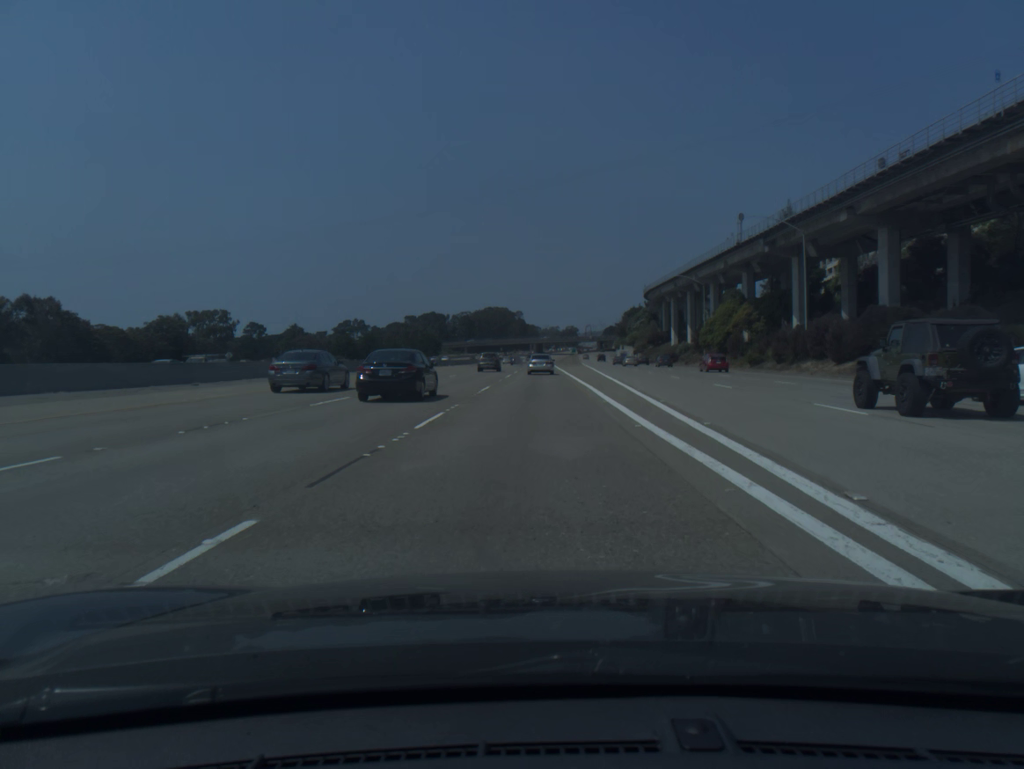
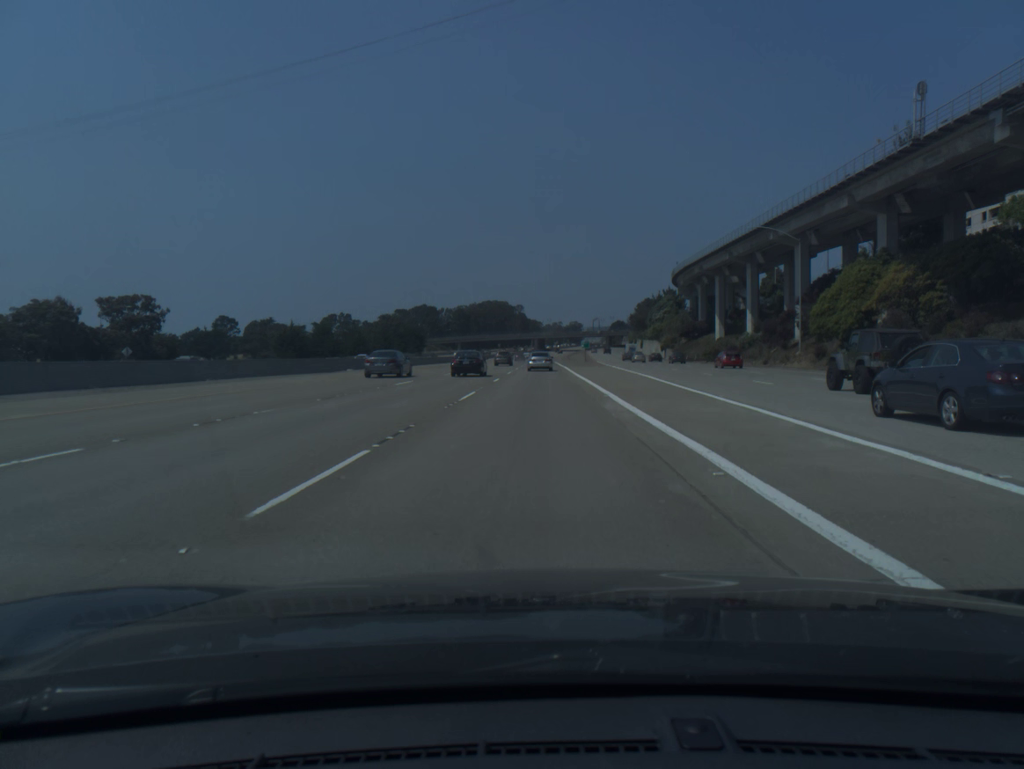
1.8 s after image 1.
(-0.1, +42.9) m; 0°
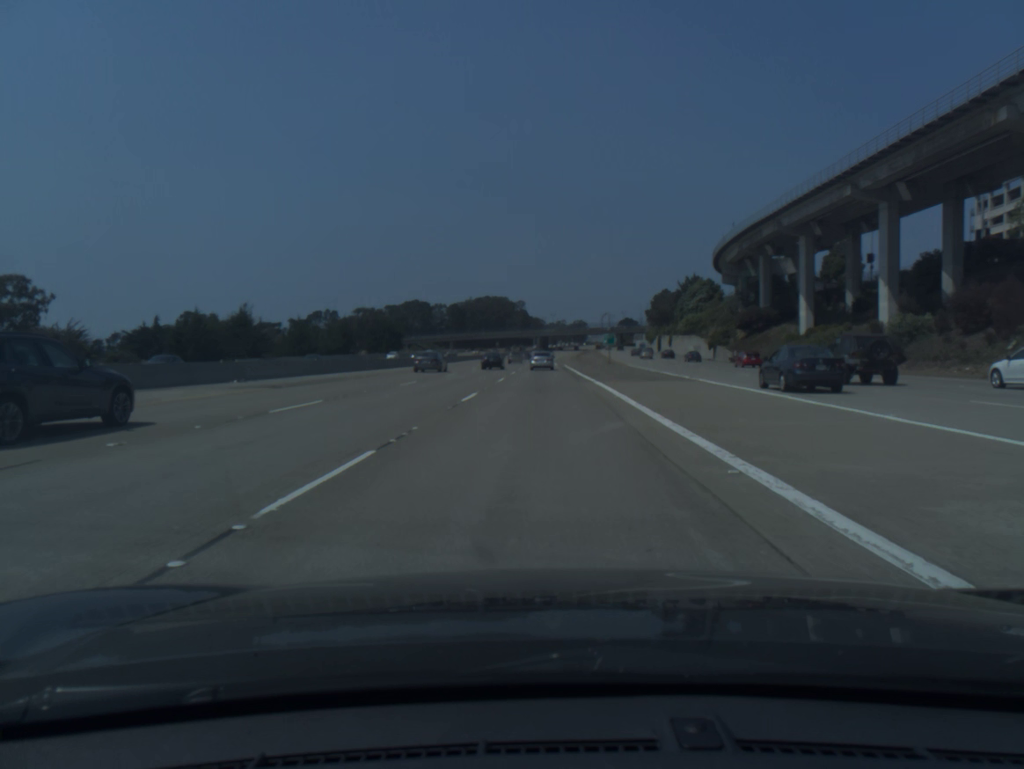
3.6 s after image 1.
(-0.1, +43.8) m; 0°
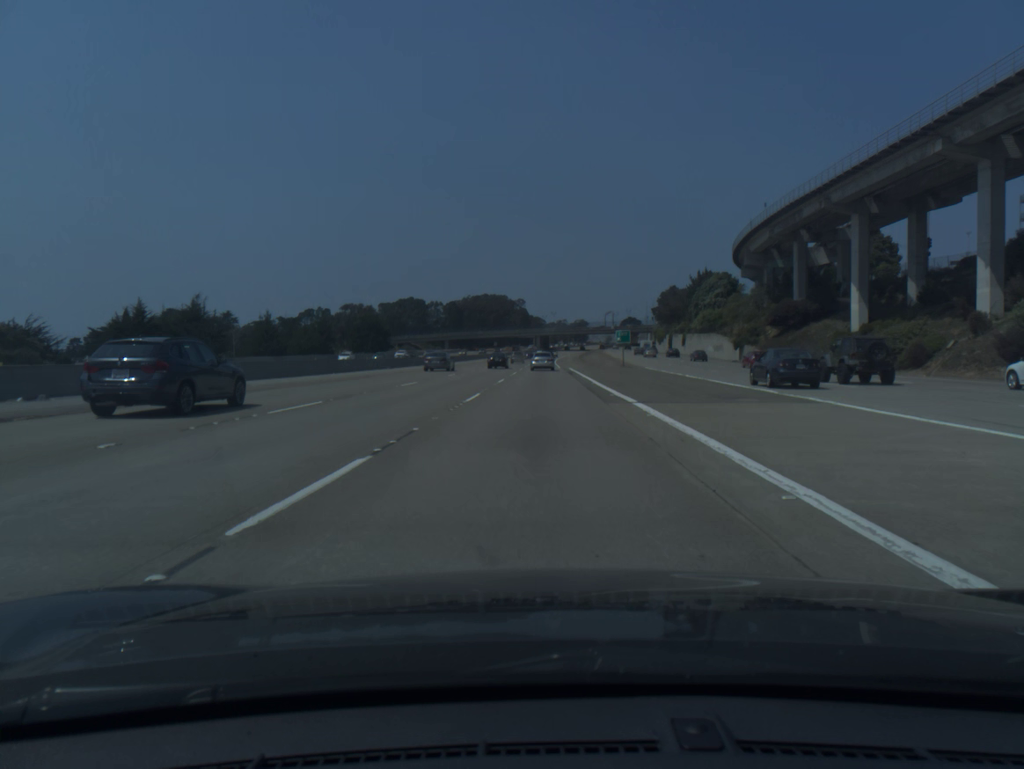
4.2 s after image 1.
(0.0, +14.8) m; 0°
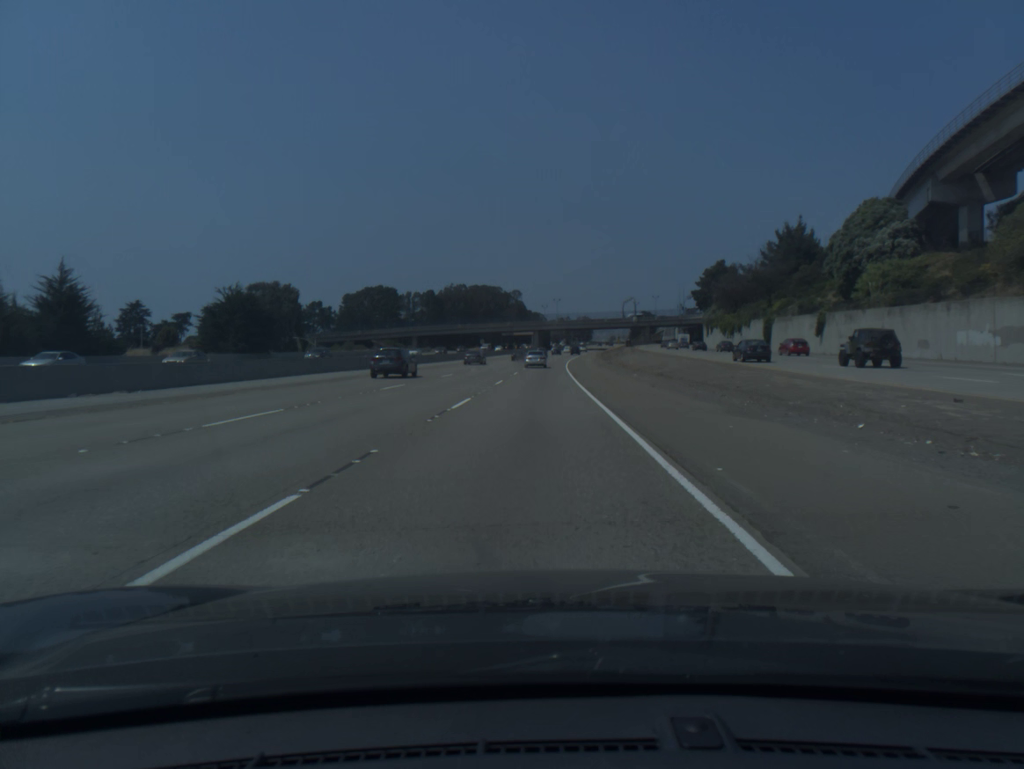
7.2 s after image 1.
(+0.3, +75.4) m; 0°
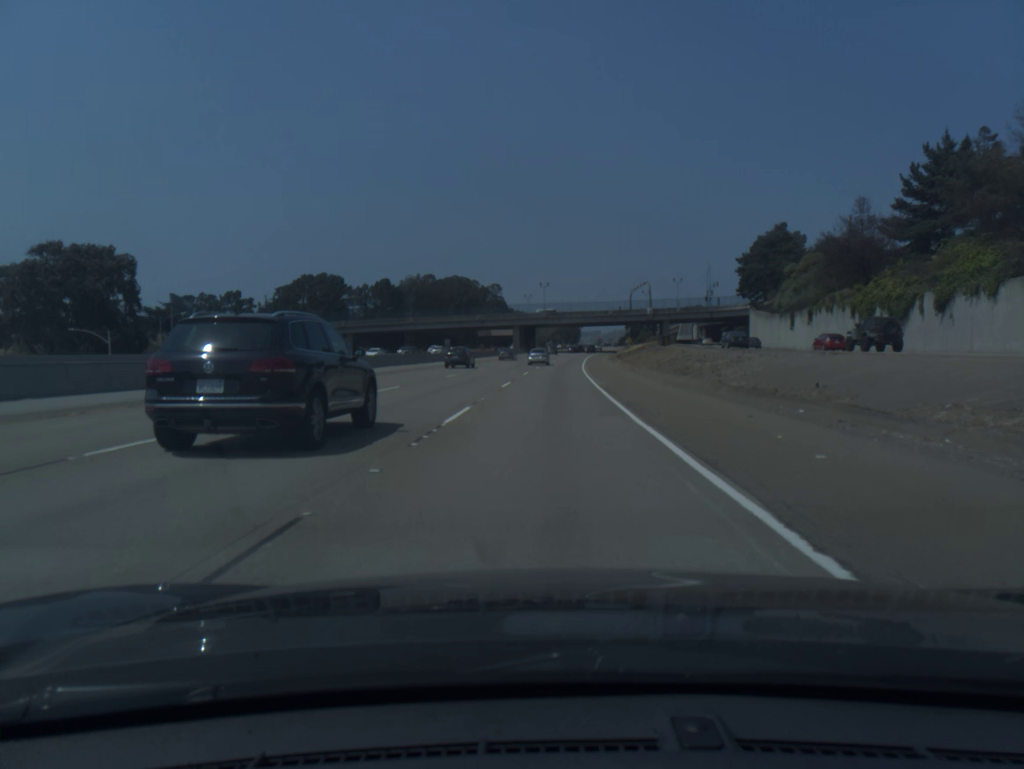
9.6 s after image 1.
(+0.1, +61.8) m; +1°
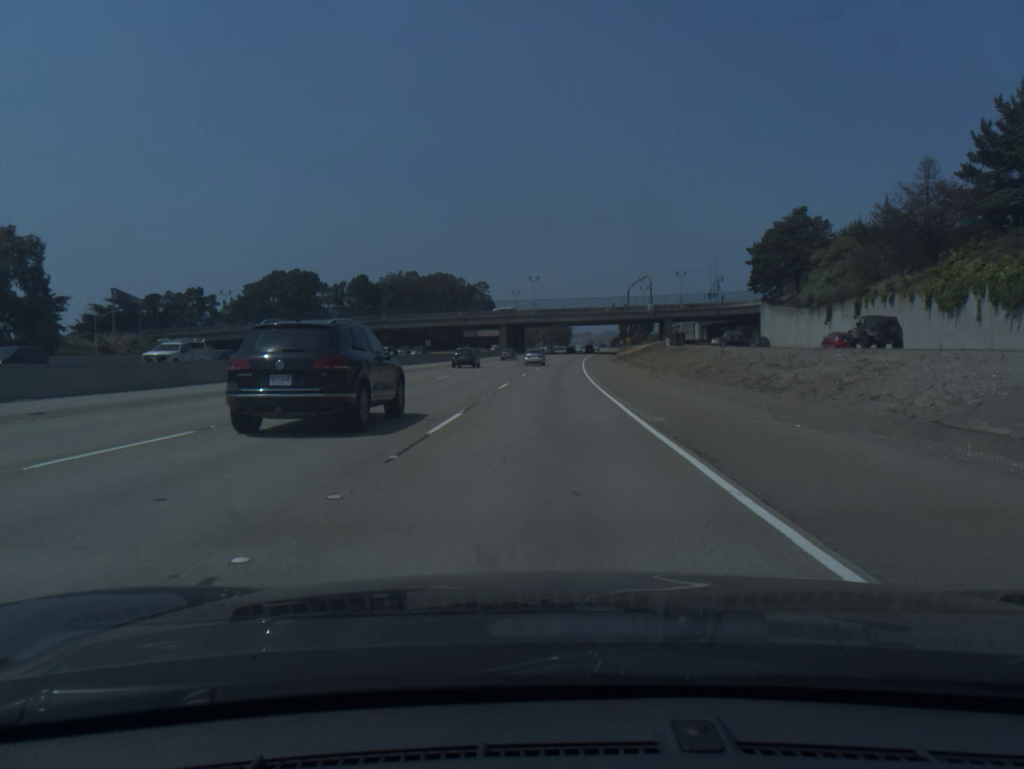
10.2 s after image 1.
(+0.1, +15.7) m; +1°
